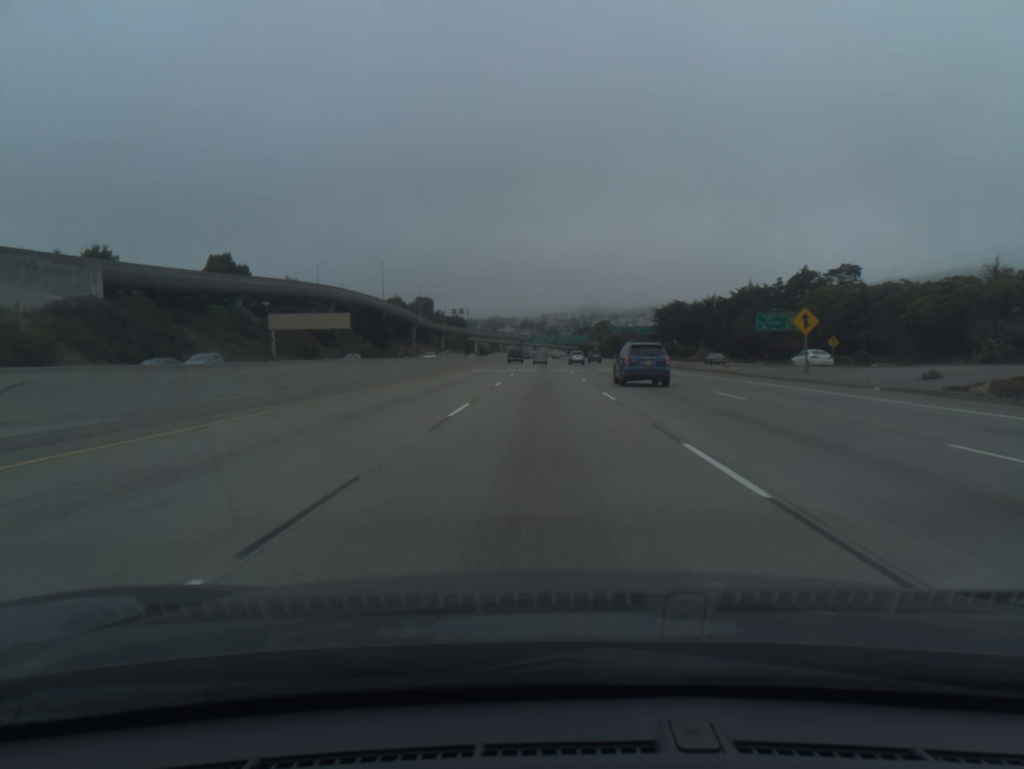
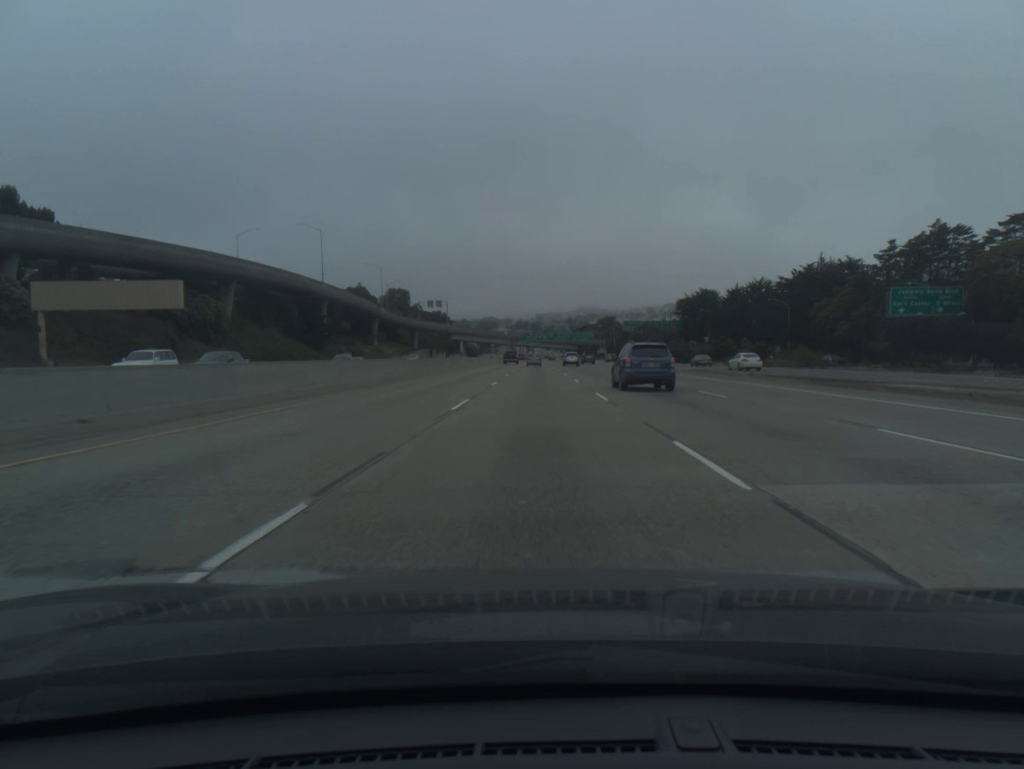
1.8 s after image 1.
(+0.2, +56.4) m; 0°
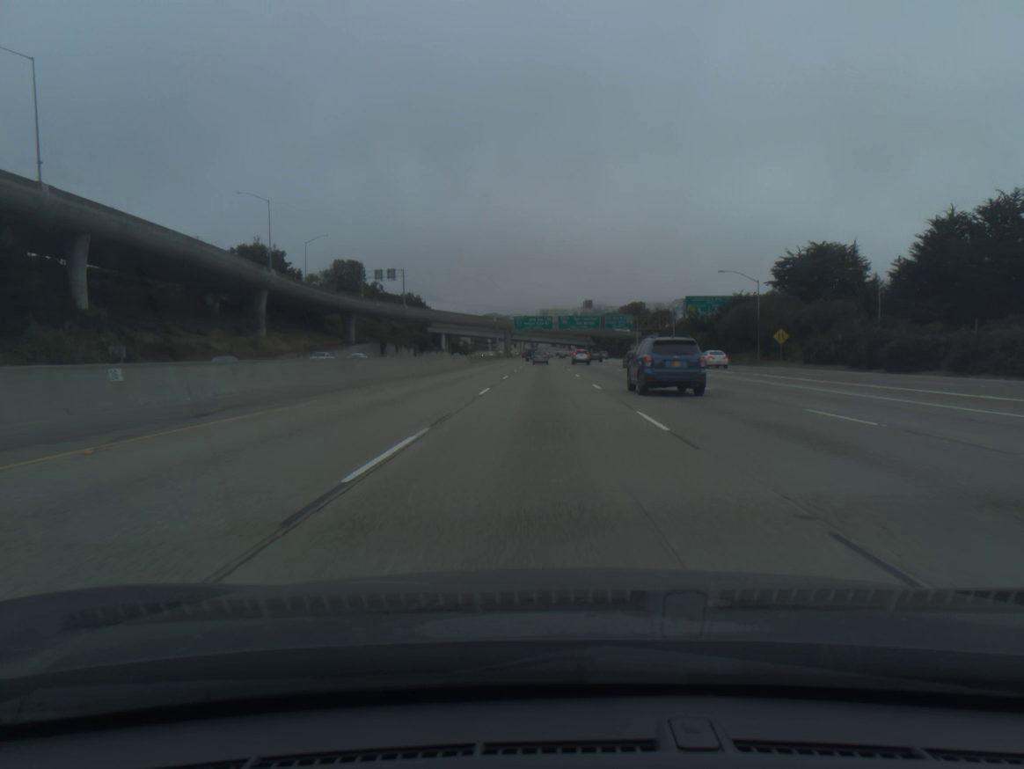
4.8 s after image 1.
(-0.5, +94.8) m; 0°
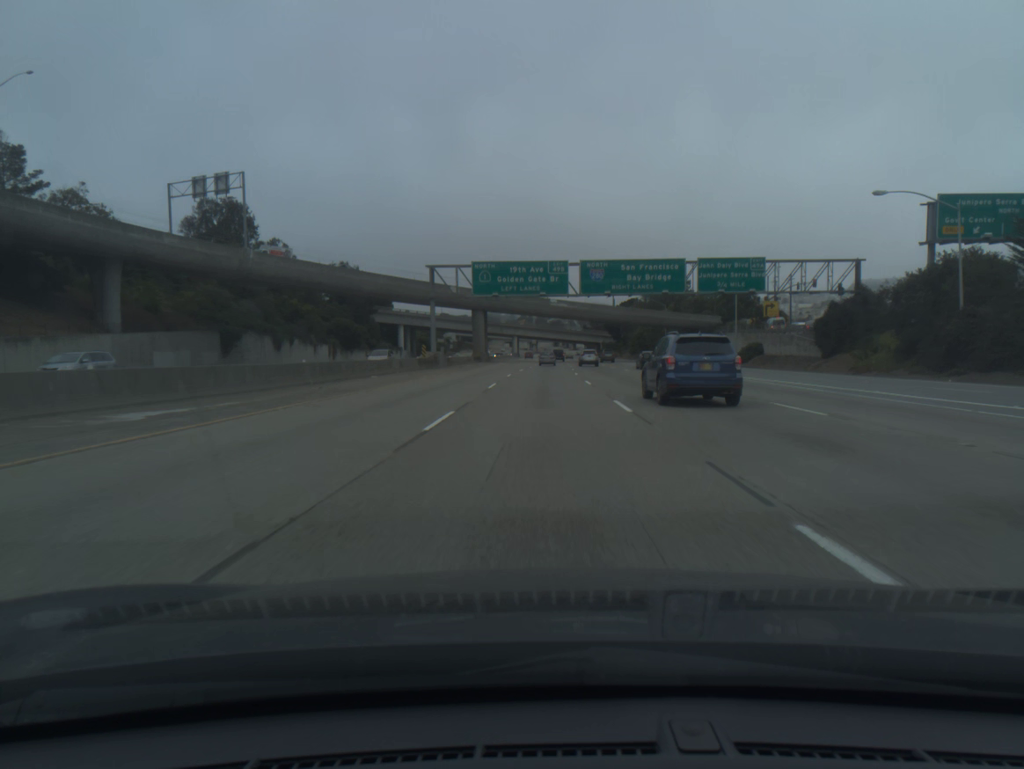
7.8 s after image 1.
(+0.3, +95.4) m; 0°
